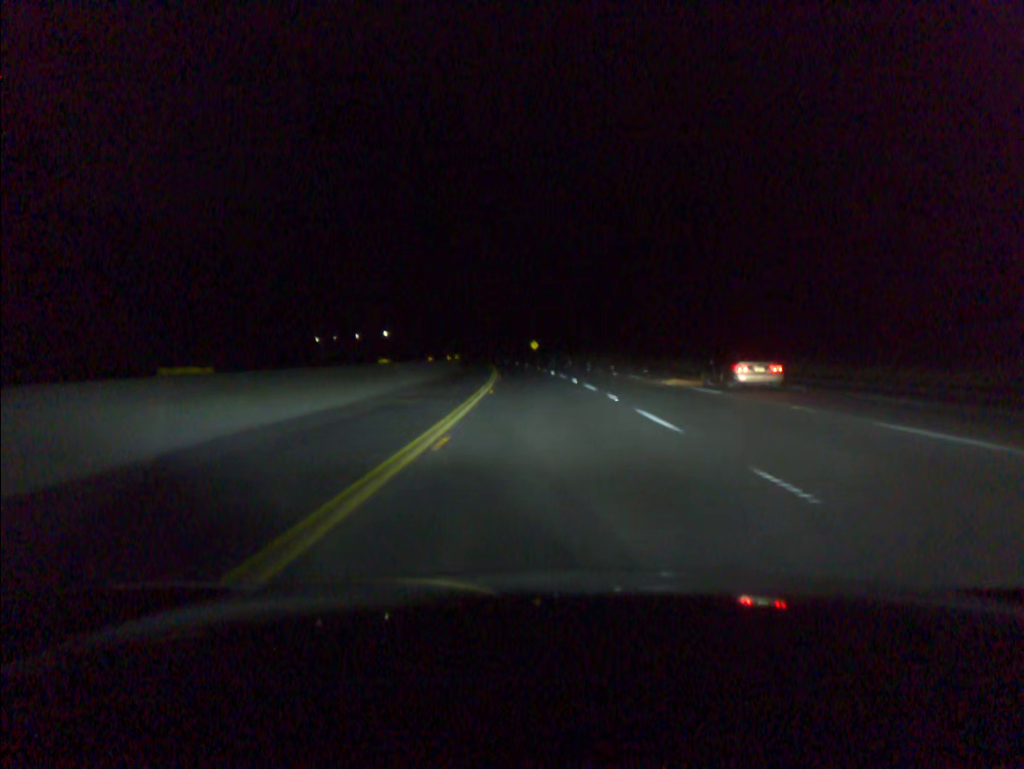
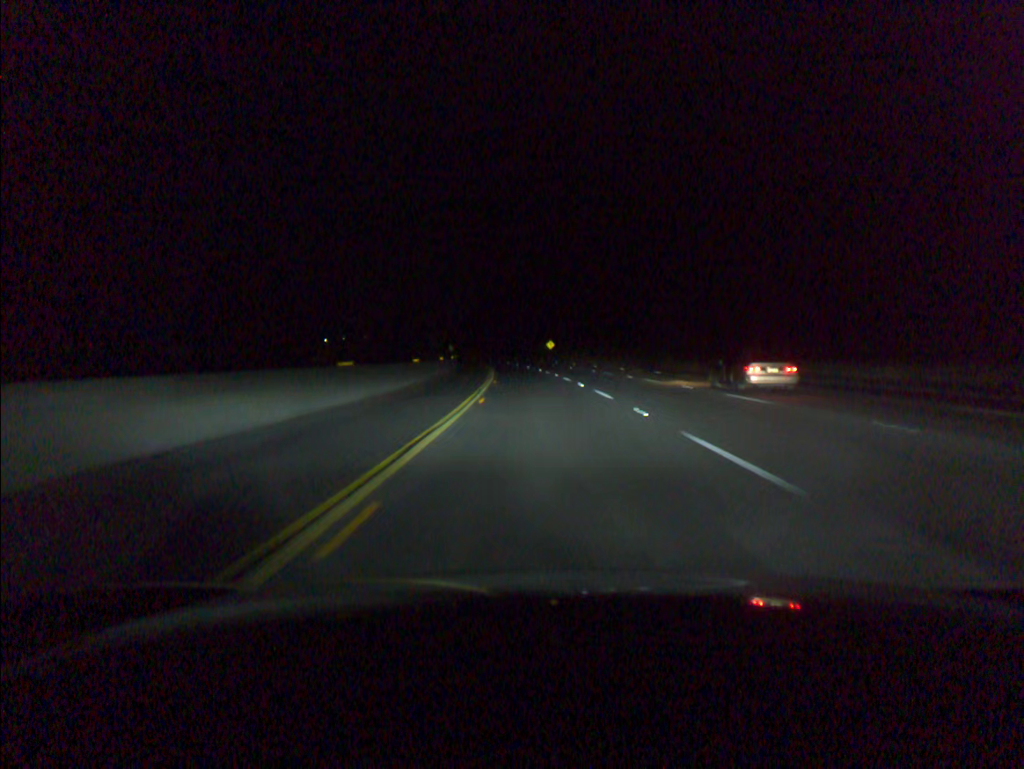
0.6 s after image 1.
(-0.2, +19.7) m; -1°
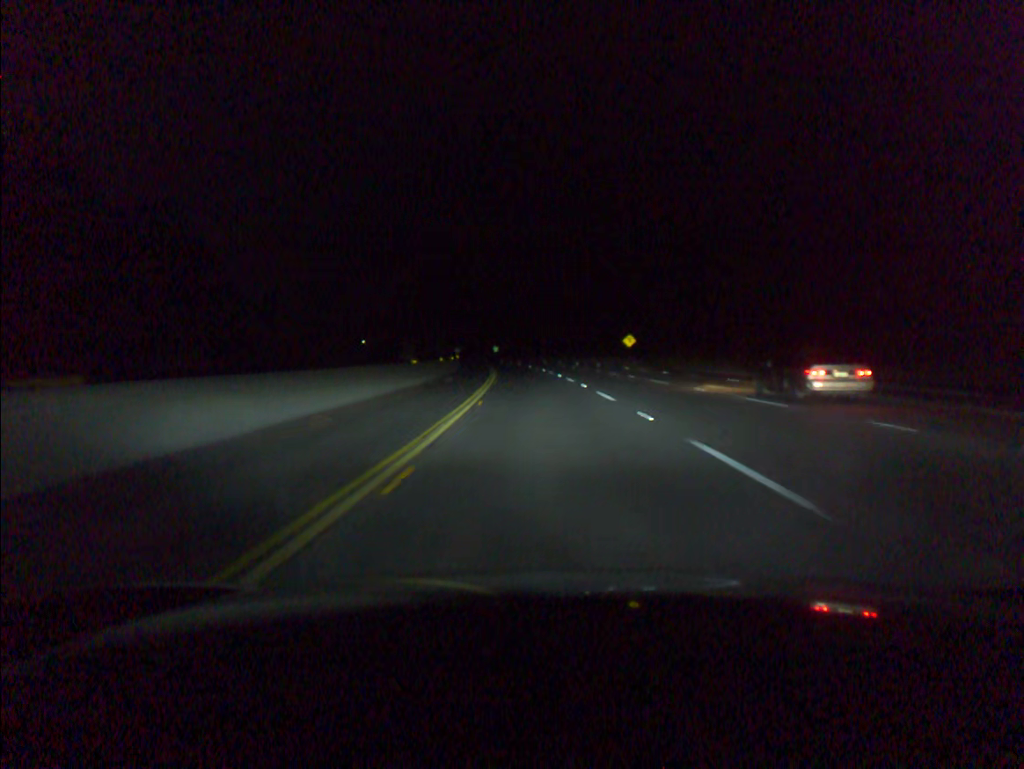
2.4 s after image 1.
(-2.1, +59.0) m; -4°
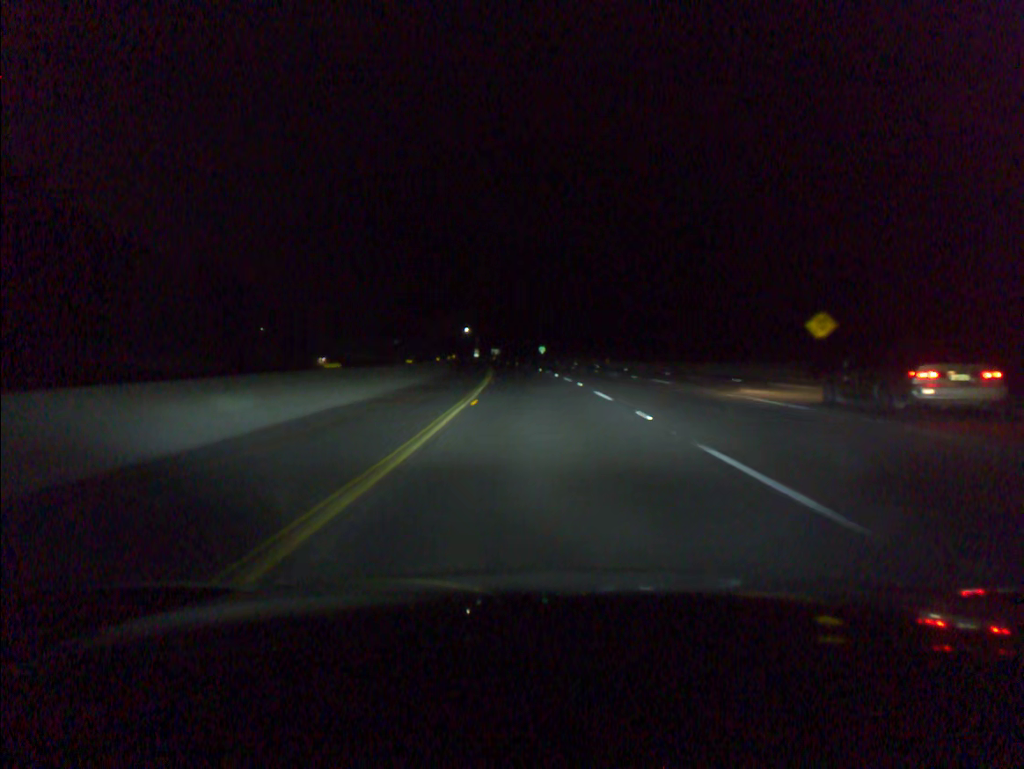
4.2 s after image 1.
(-2.1, +59.0) m; -4°
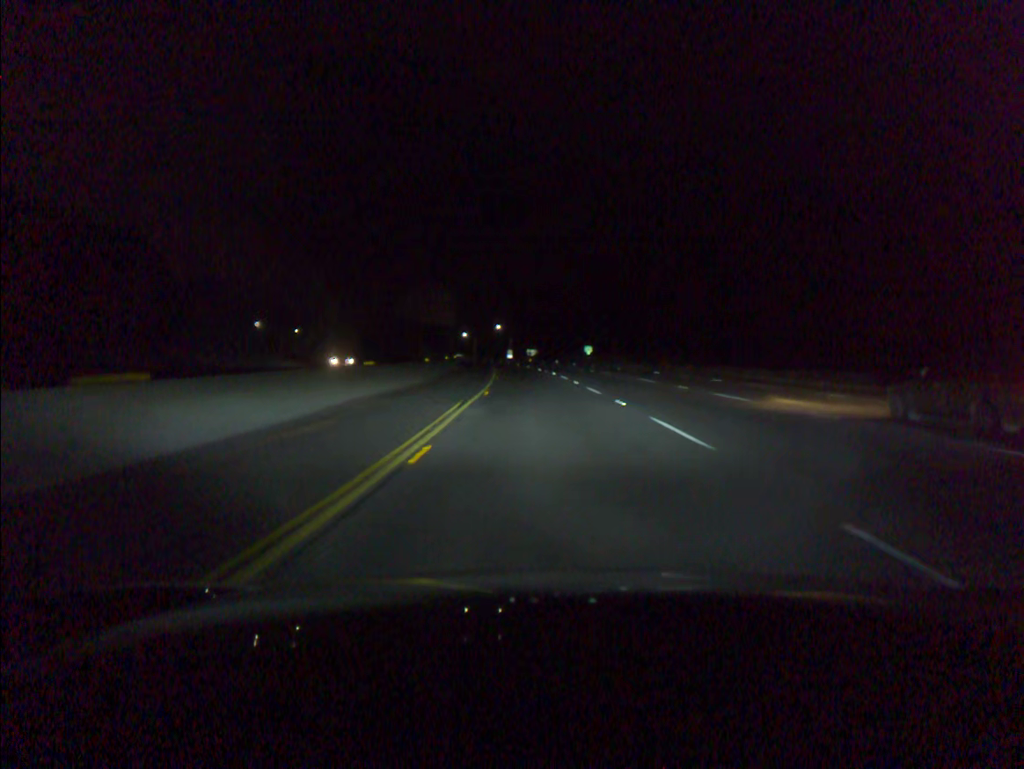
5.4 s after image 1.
(-1.0, +39.3) m; -3°
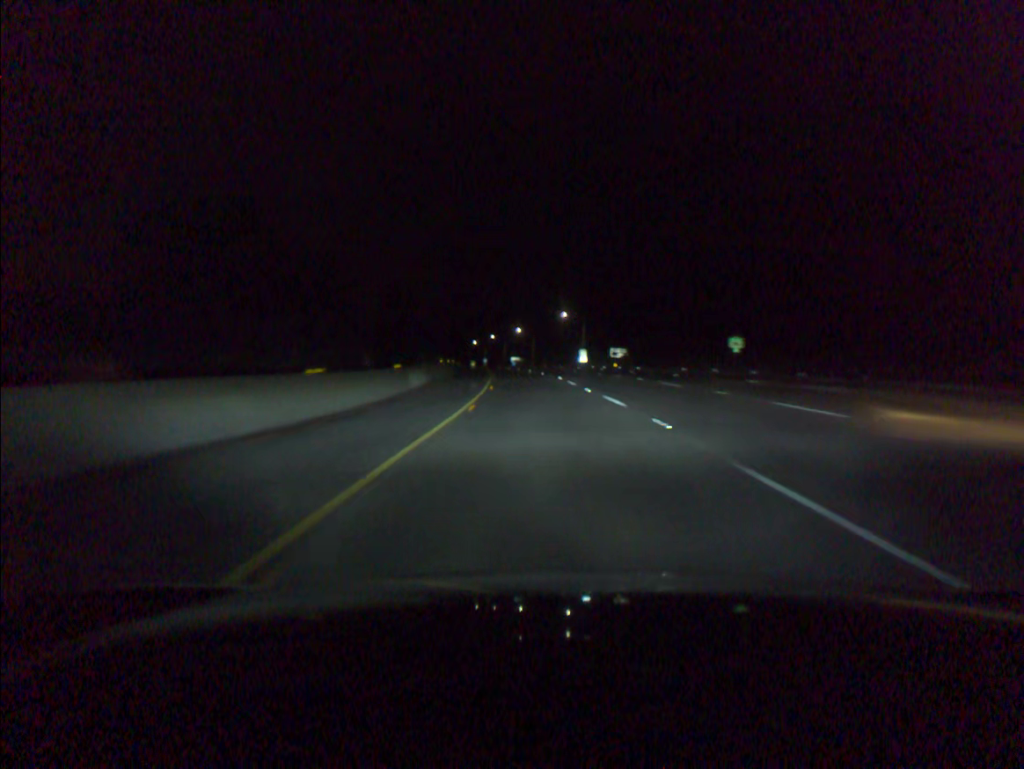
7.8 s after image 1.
(-3.5, +78.5) m; -5°
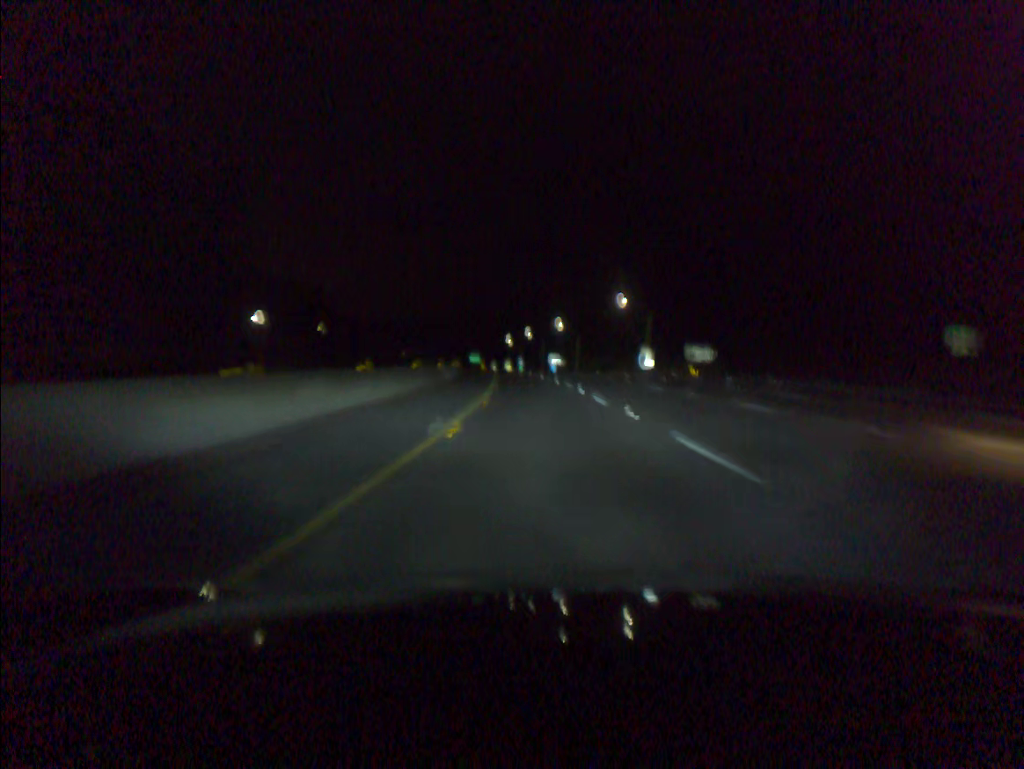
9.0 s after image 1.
(-1.0, +39.3) m; -3°
